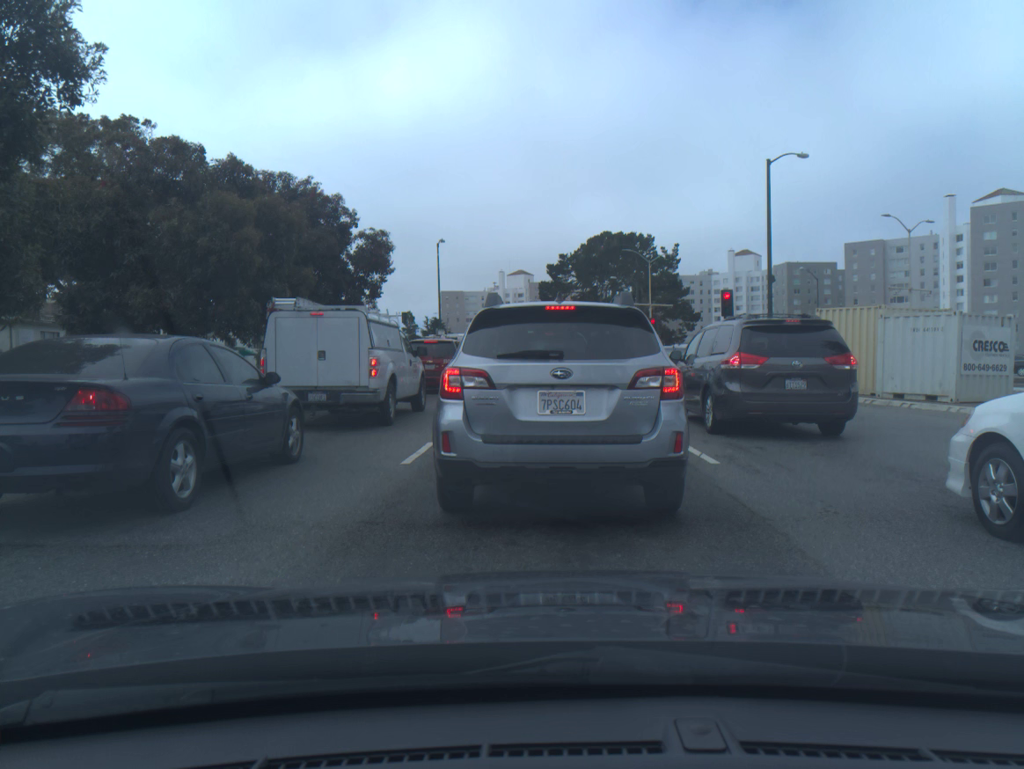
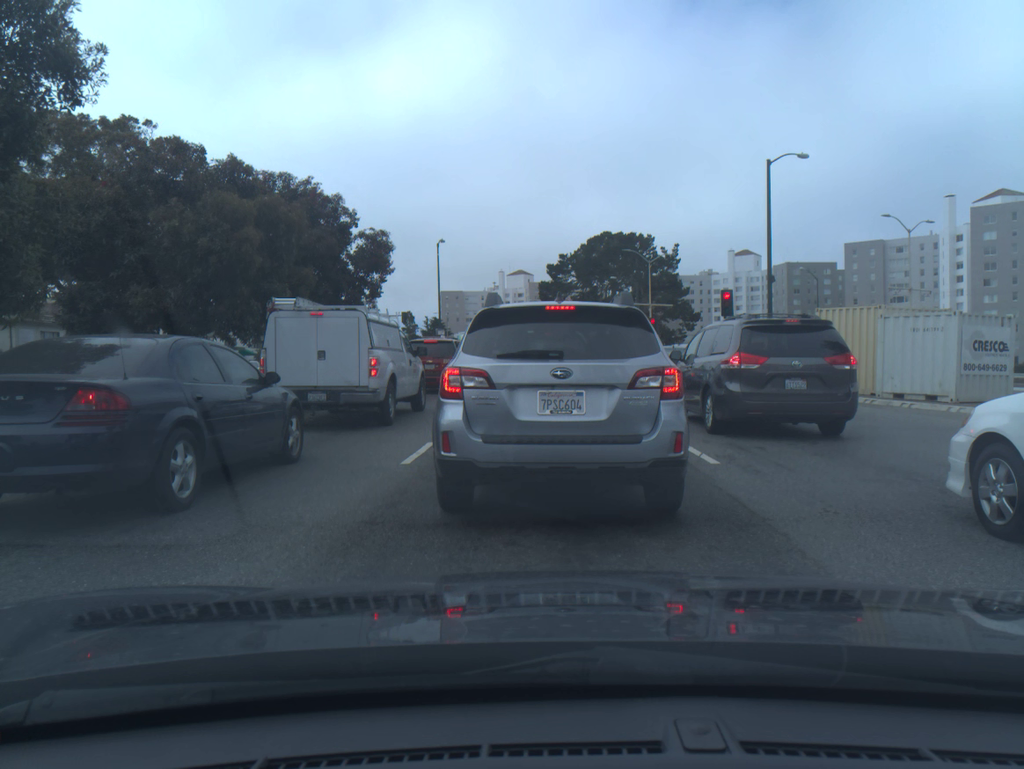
(0.0, 0.0) m; 0°
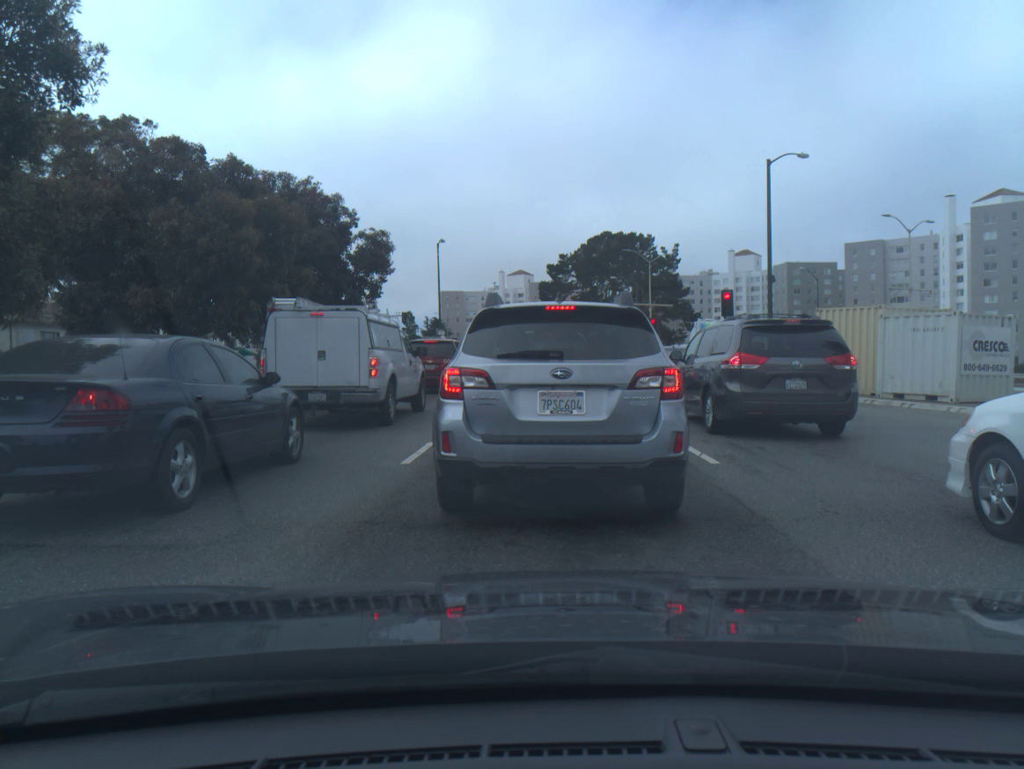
(0.0, 0.0) m; 0°
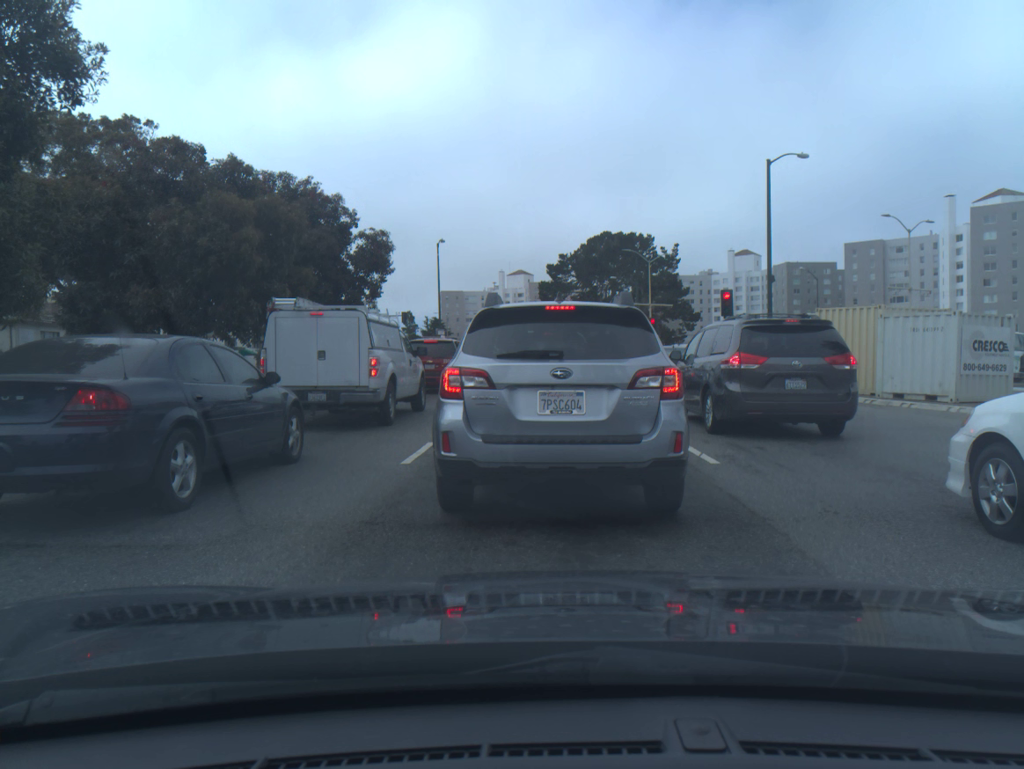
(0.0, 0.0) m; 0°
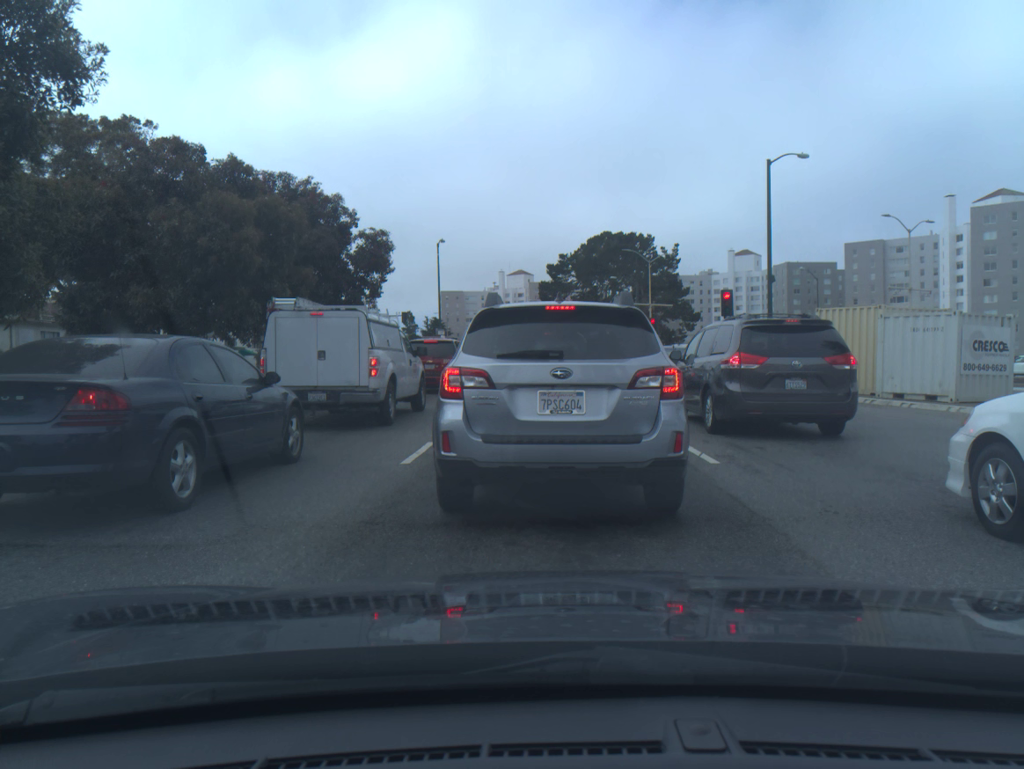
(0.0, 0.0) m; 0°
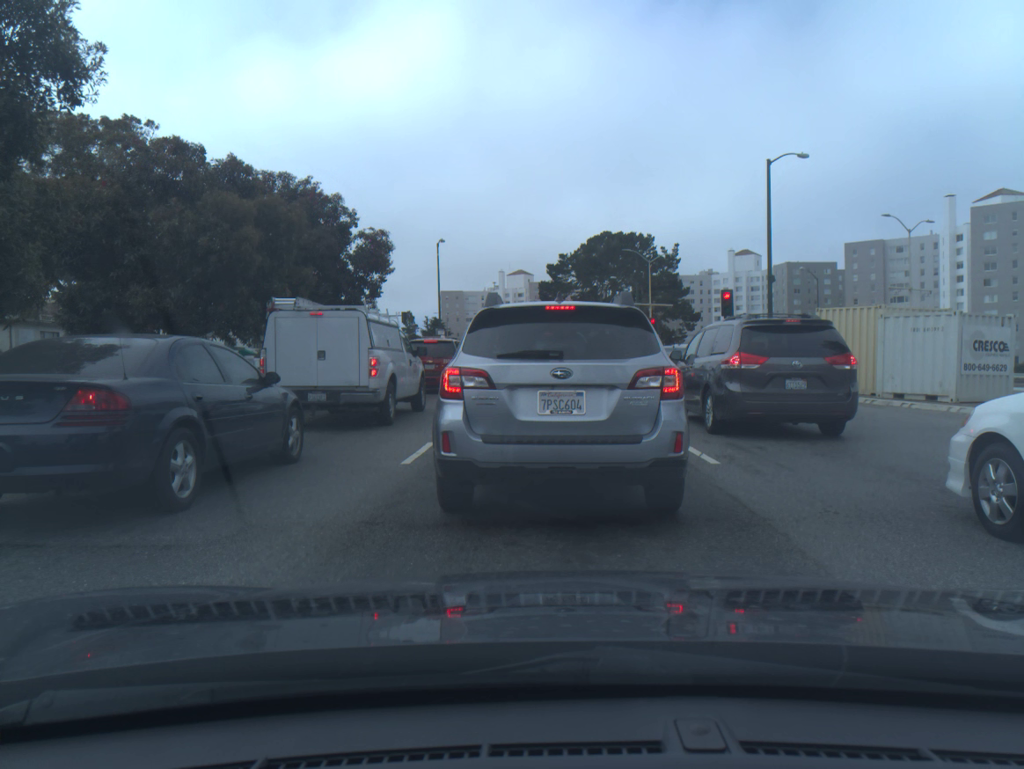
(0.0, 0.0) m; 0°
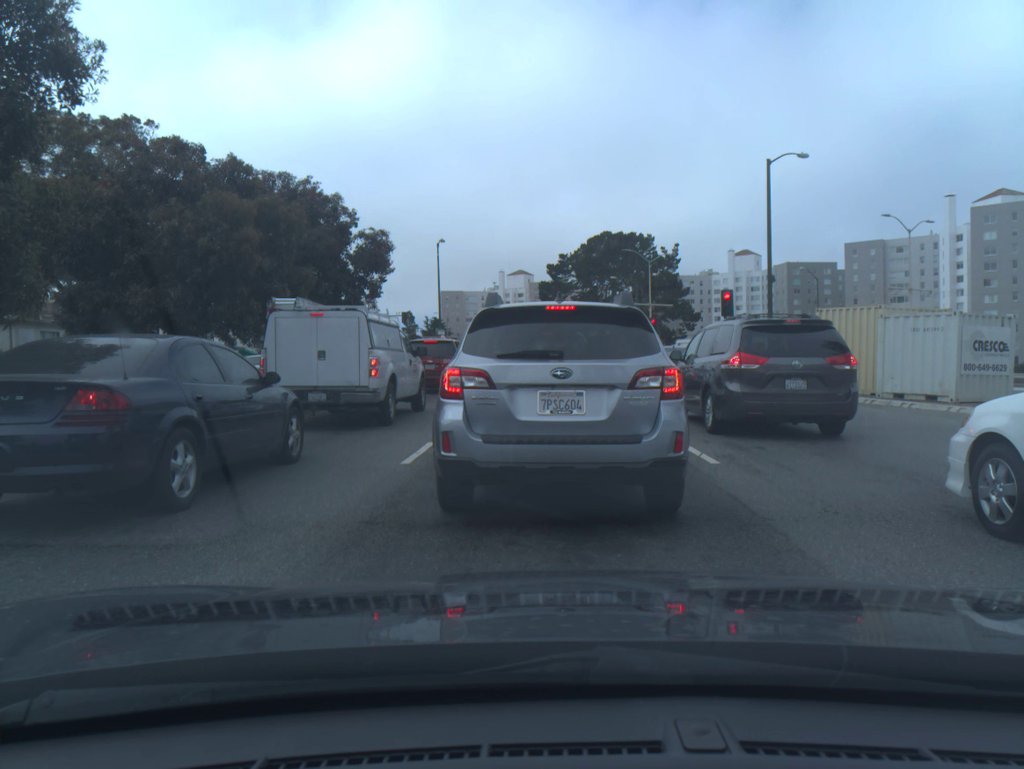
(0.0, 0.0) m; 0°
